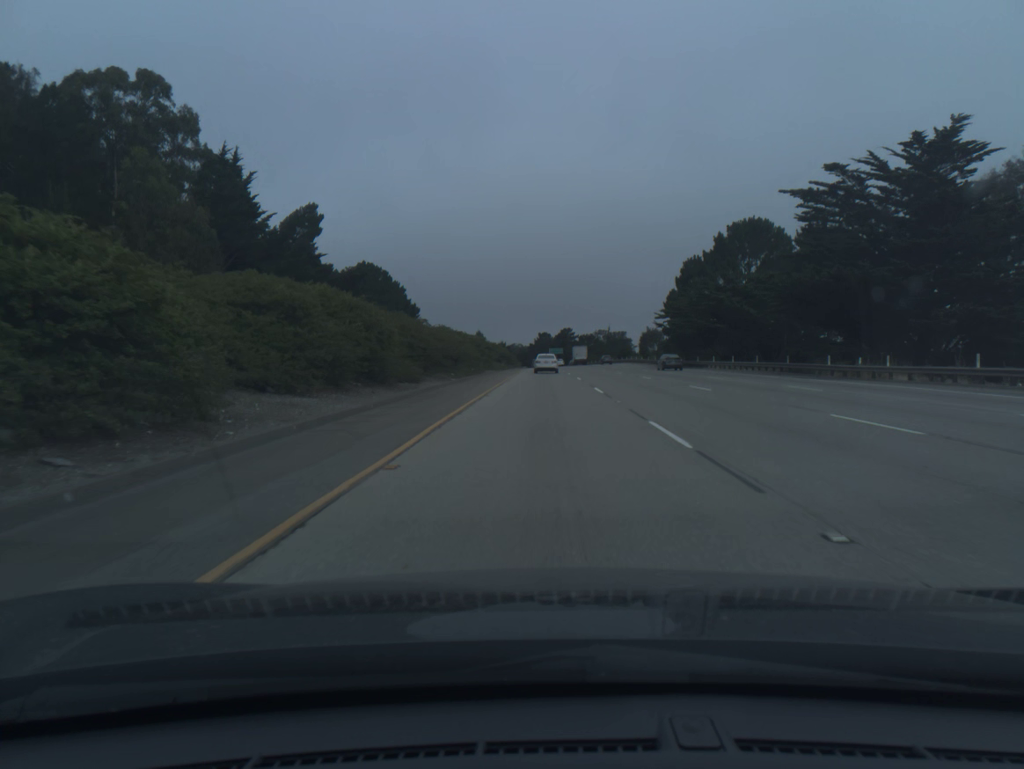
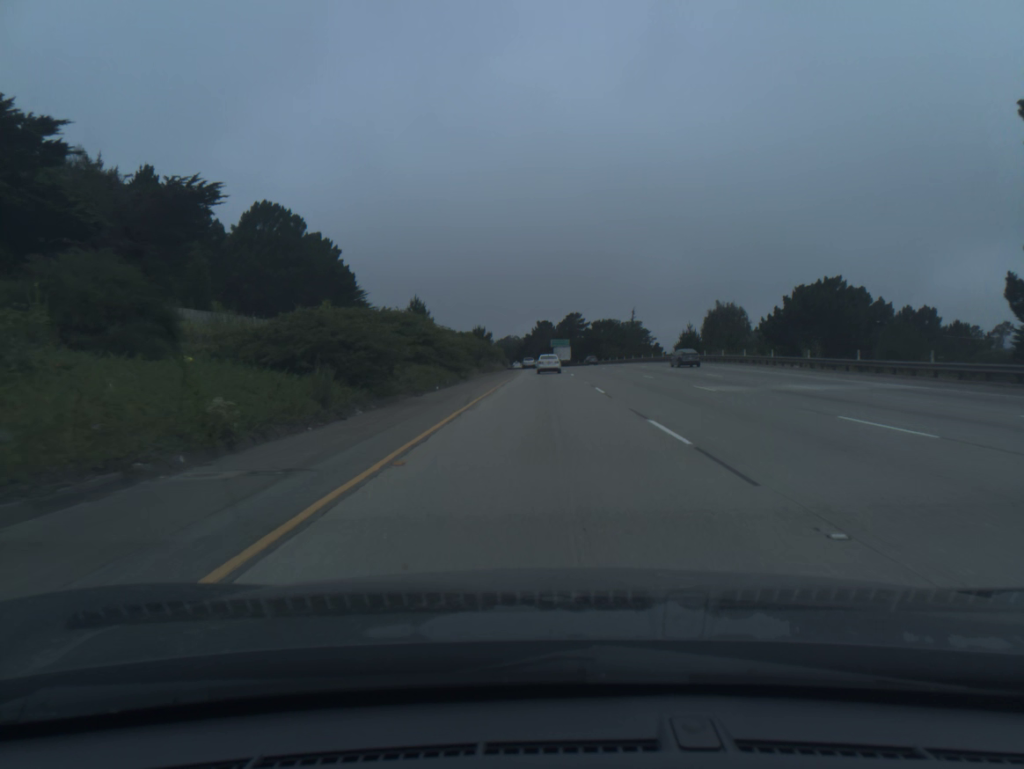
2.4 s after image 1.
(0.0, +72.7) m; 0°
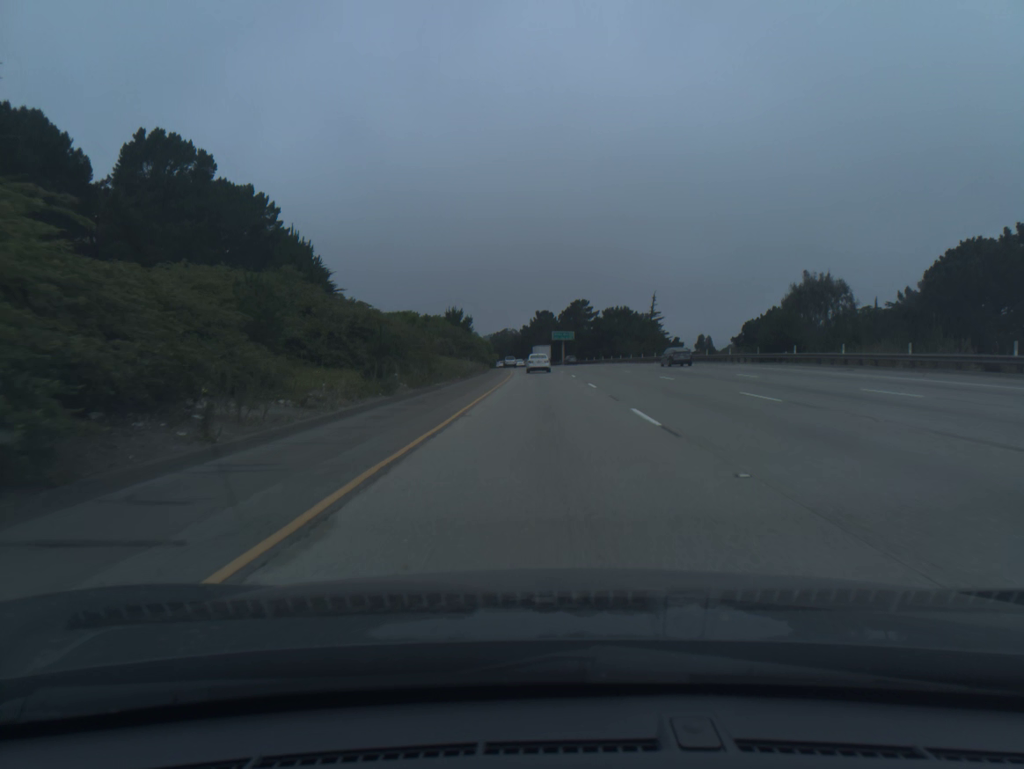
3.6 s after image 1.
(0.0, +36.3) m; 0°
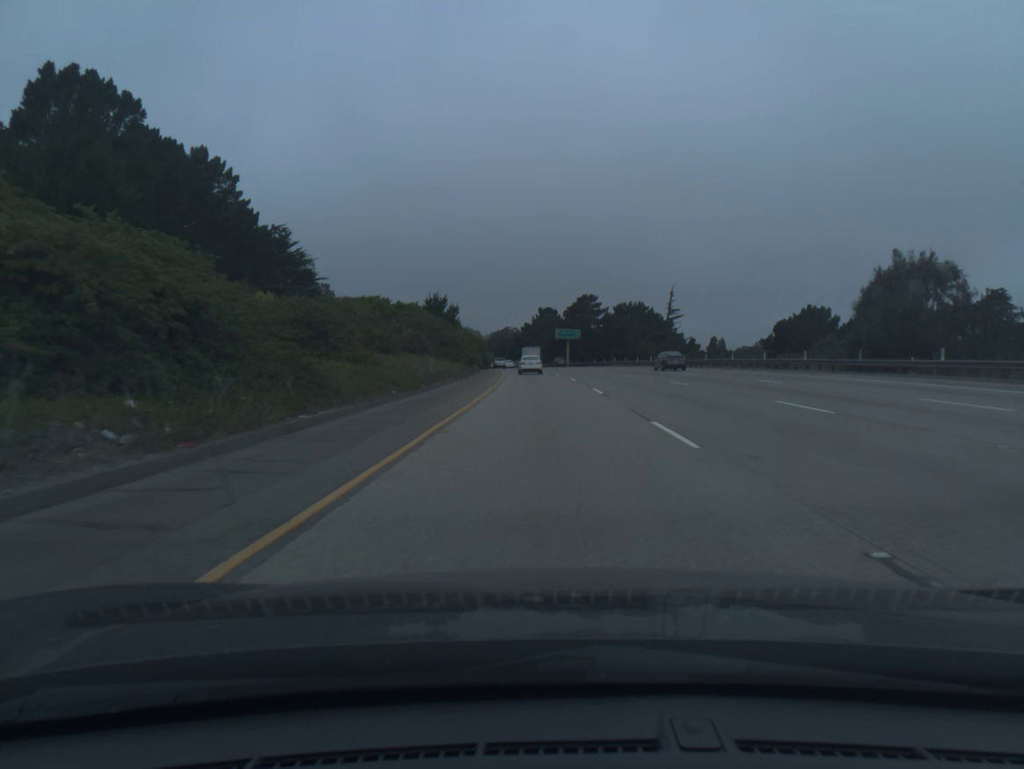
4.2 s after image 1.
(0.0, +18.1) m; 0°
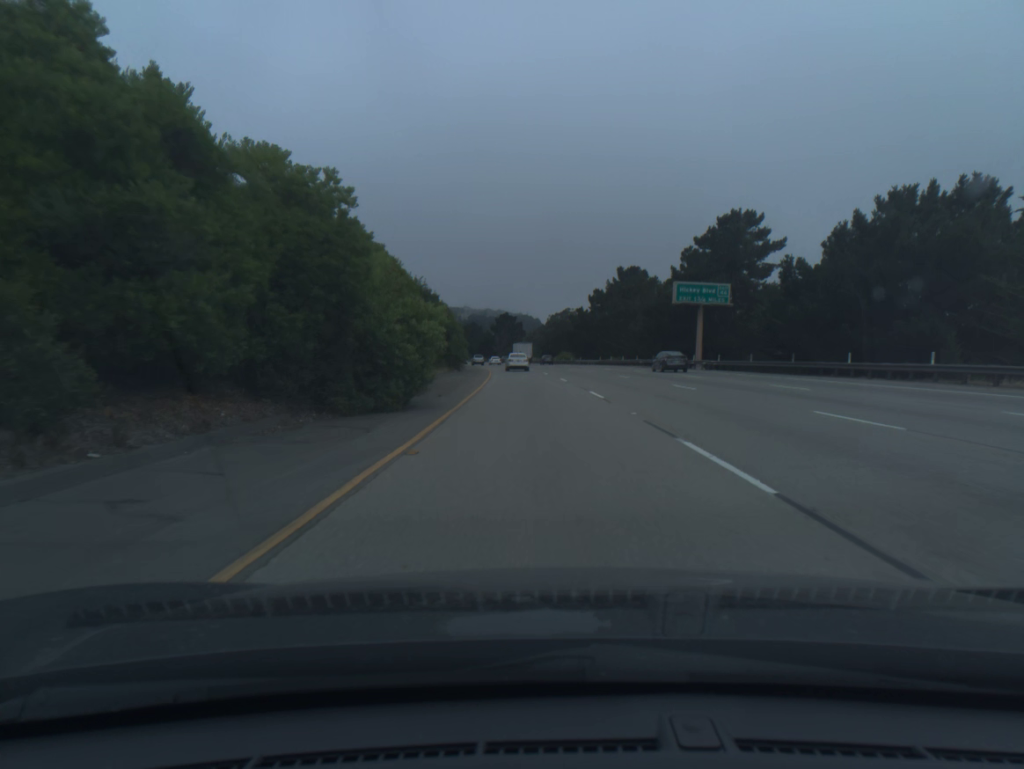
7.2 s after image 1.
(-3.1, +90.6) m; -4°
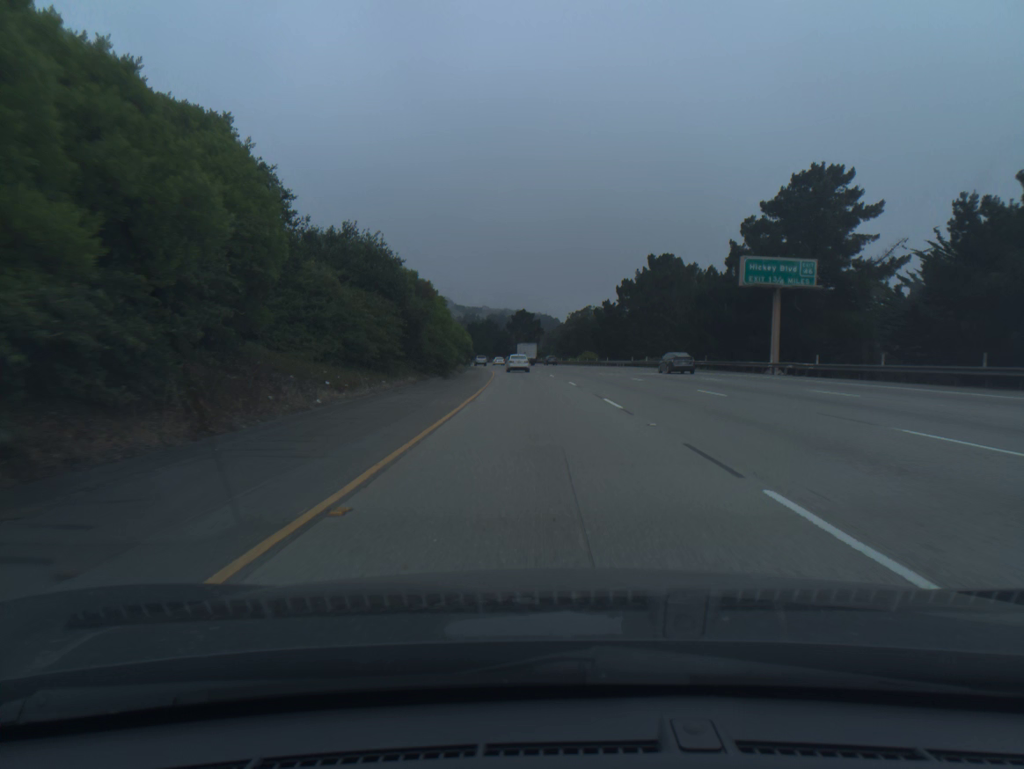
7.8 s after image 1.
(-0.2, +18.2) m; -1°
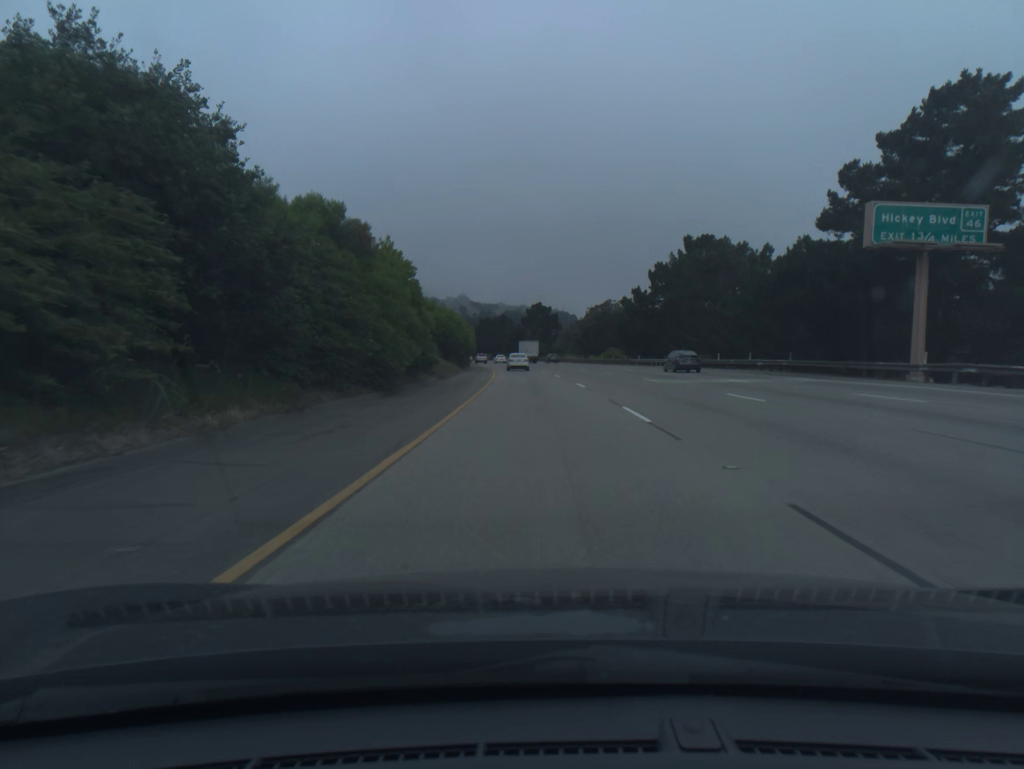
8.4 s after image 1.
(-0.2, +18.2) m; -1°
